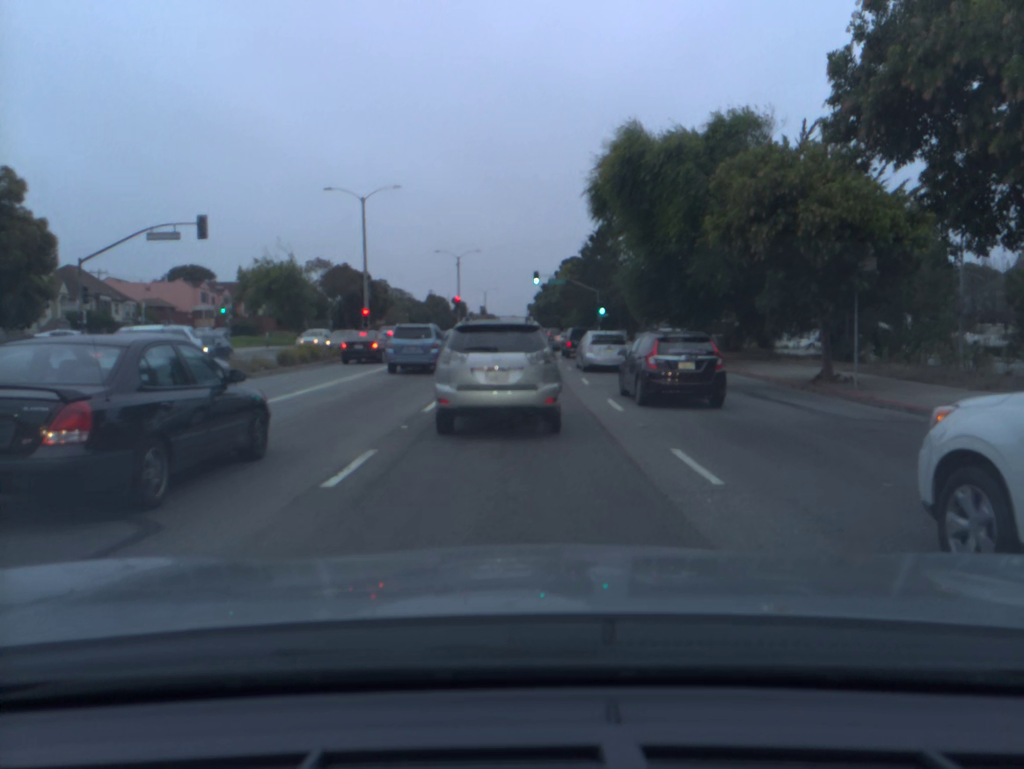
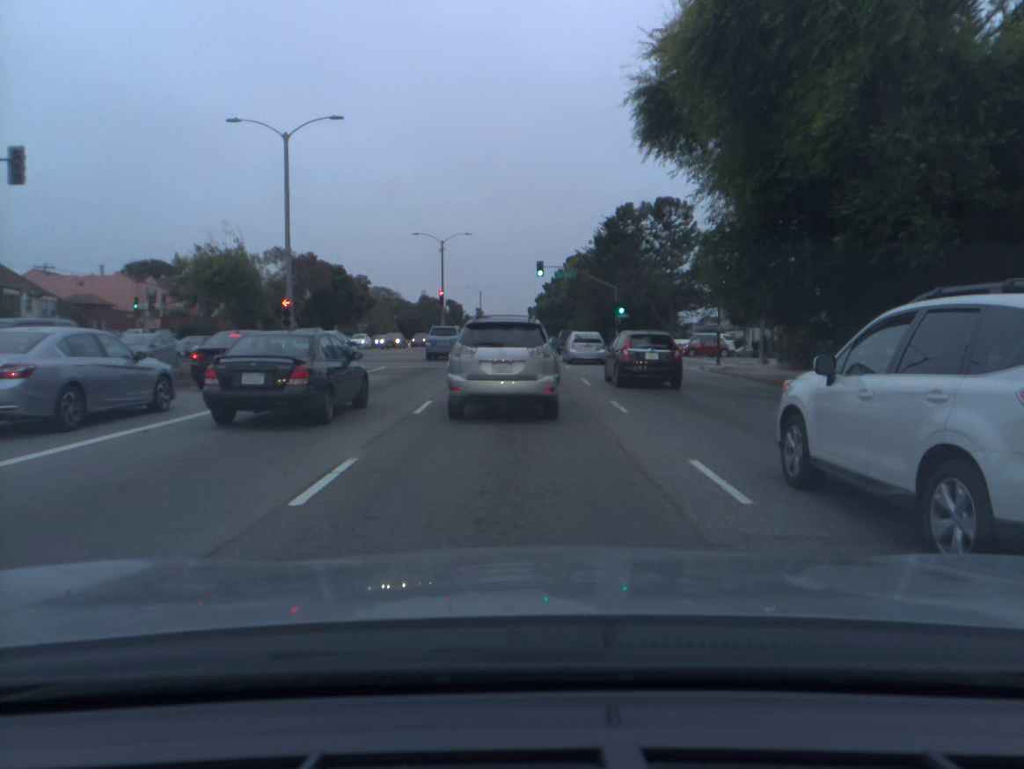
(0.0, +15.2) m; 0°
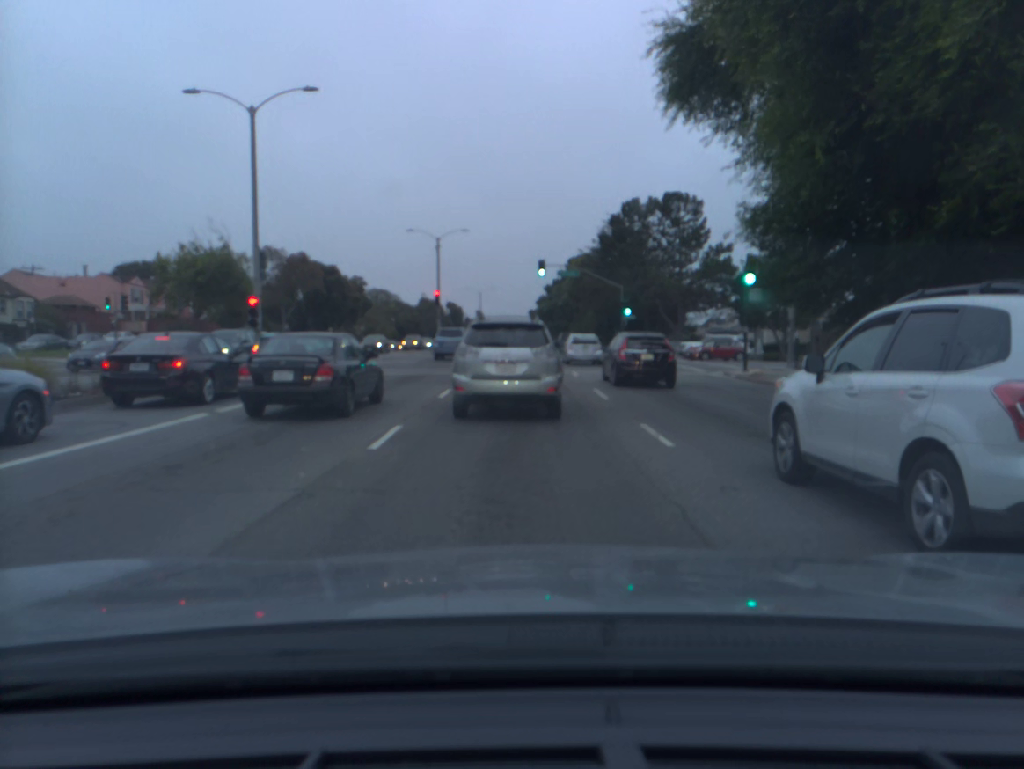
(0.0, +4.1) m; 0°
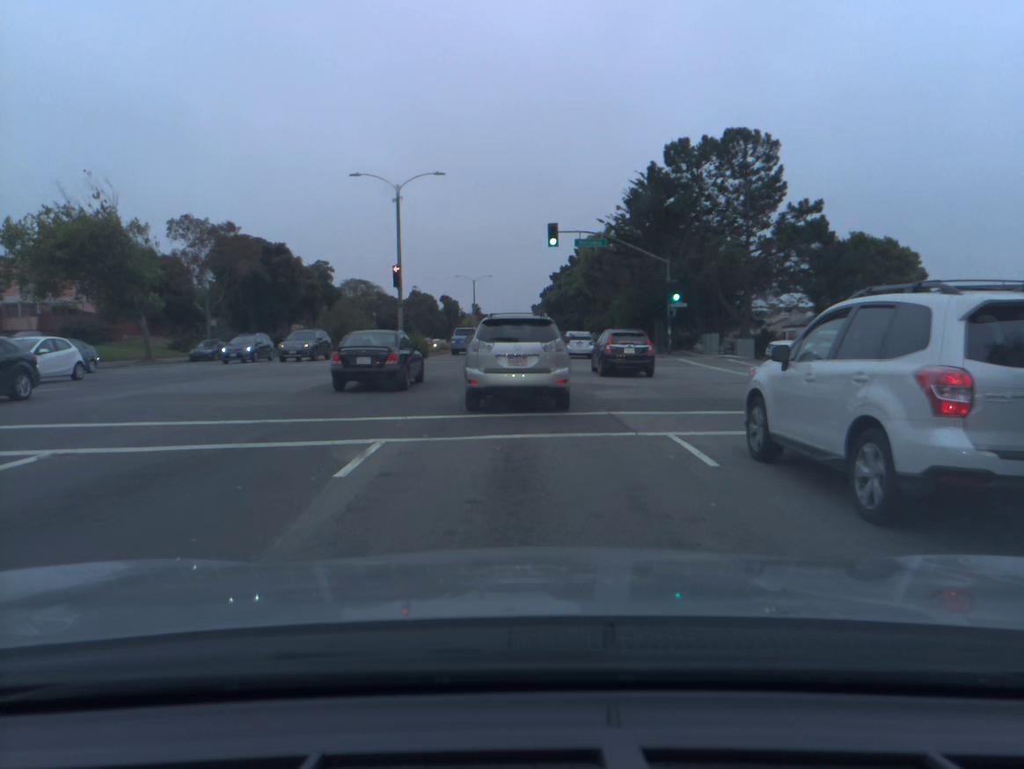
(0.0, +18.5) m; 0°
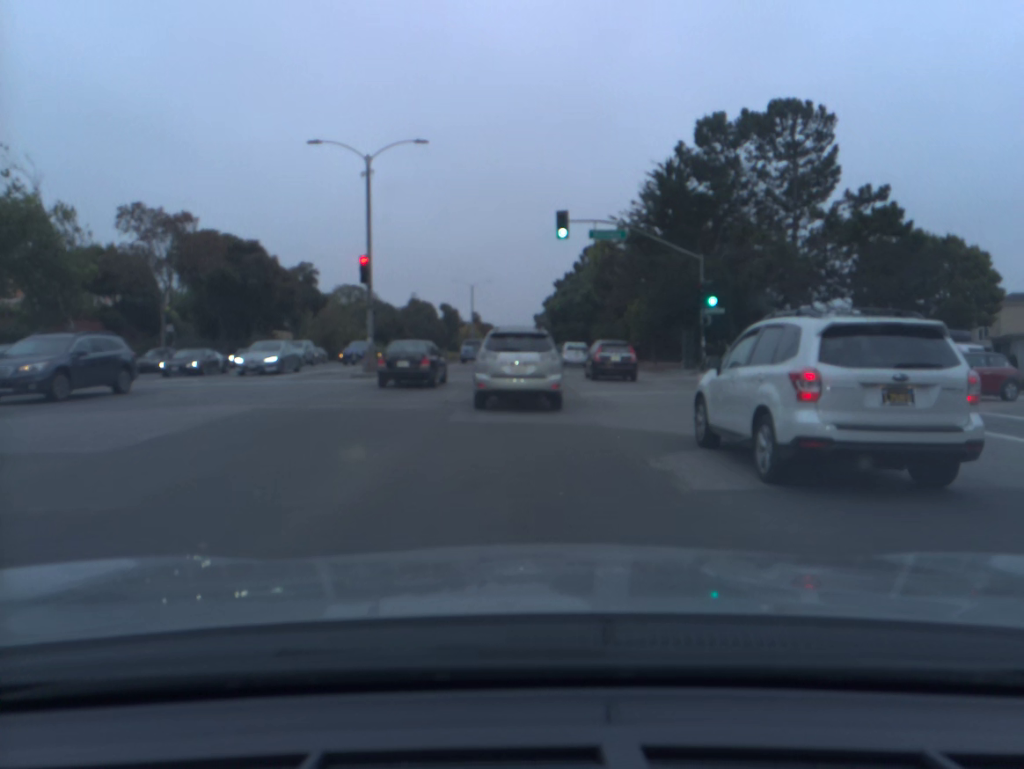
(0.0, +8.9) m; 0°
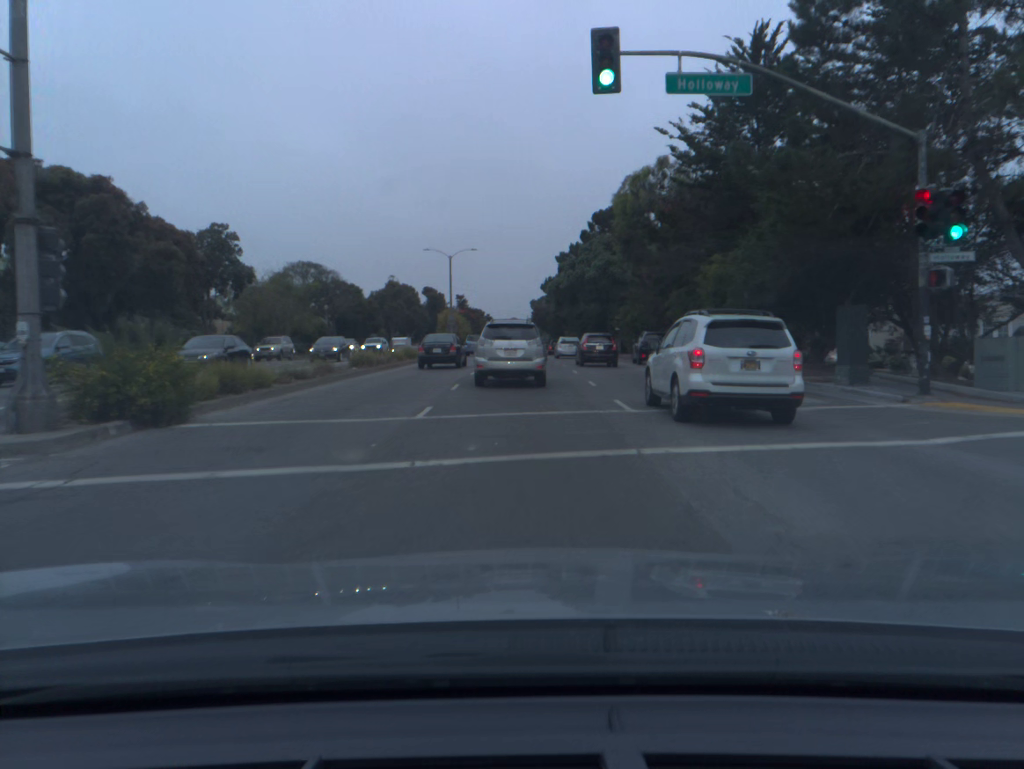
(+0.1, +20.5) m; 0°
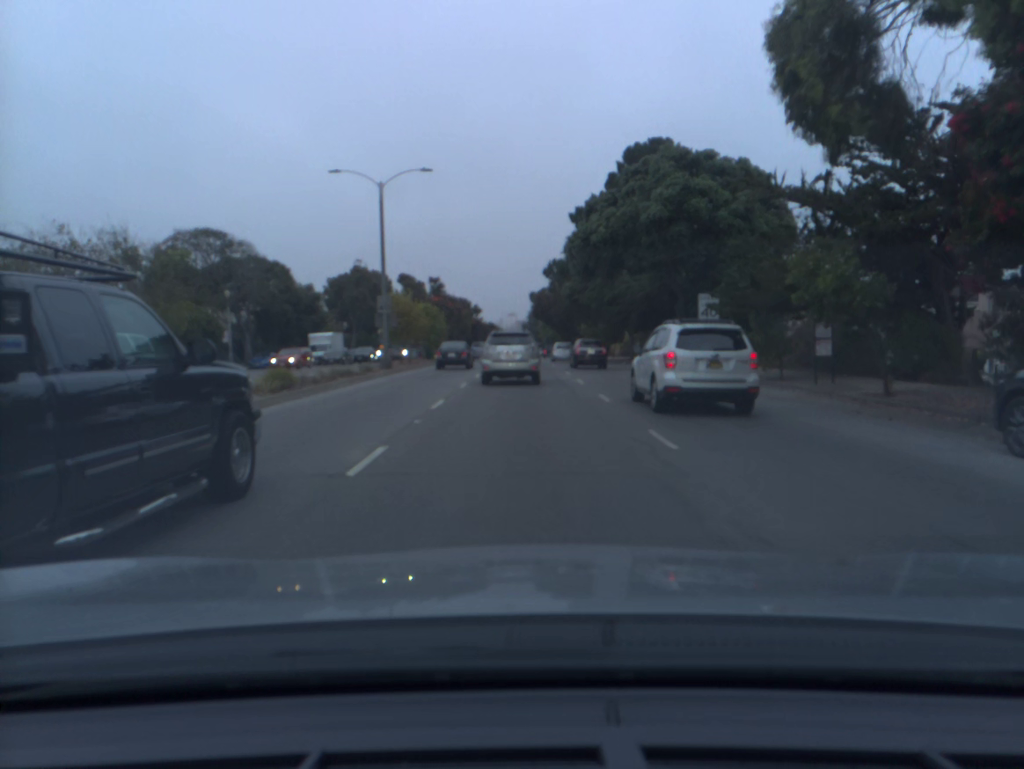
(+0.1, +32.8) m; 0°
